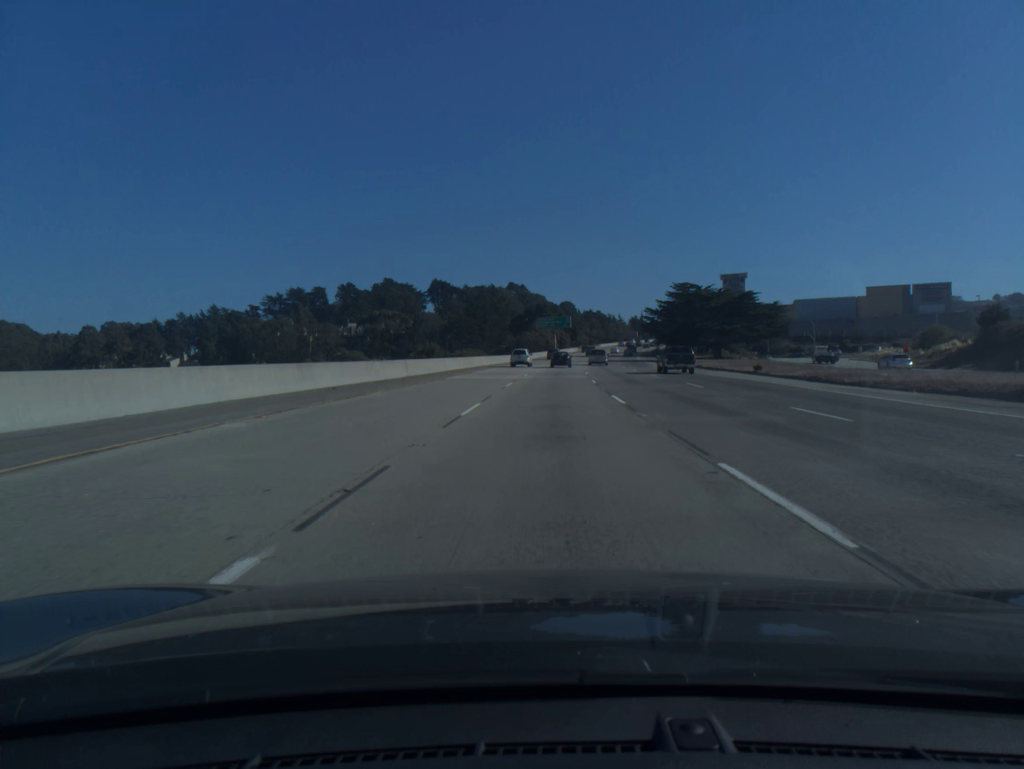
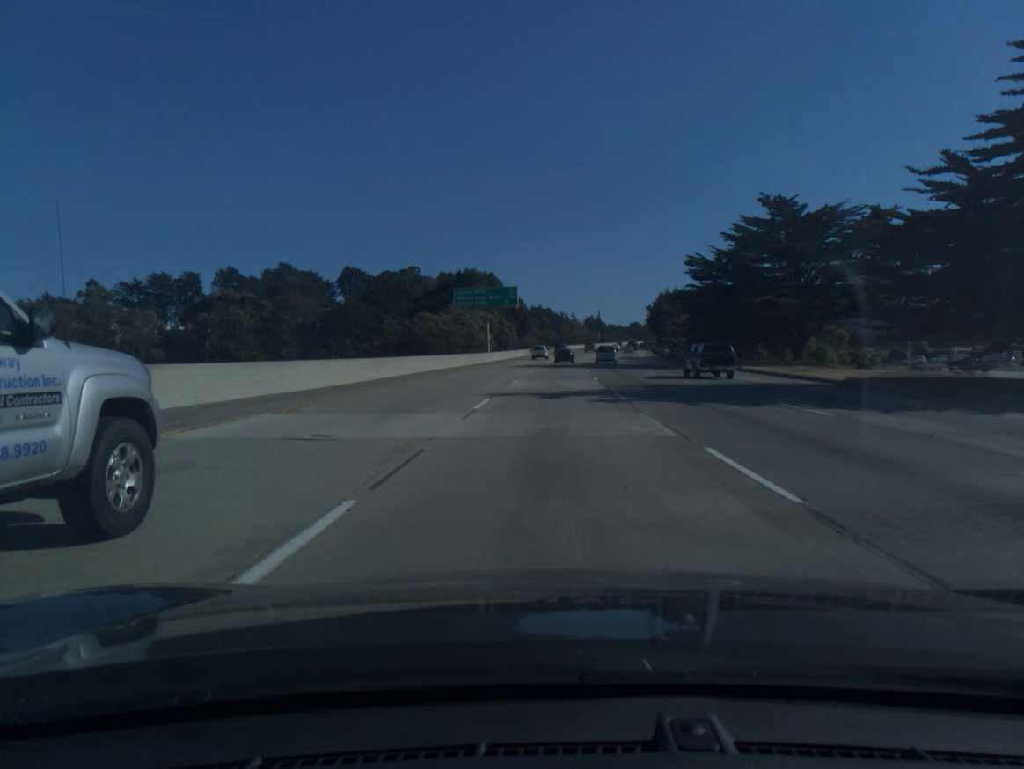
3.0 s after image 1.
(+2.8, +86.4) m; +4°
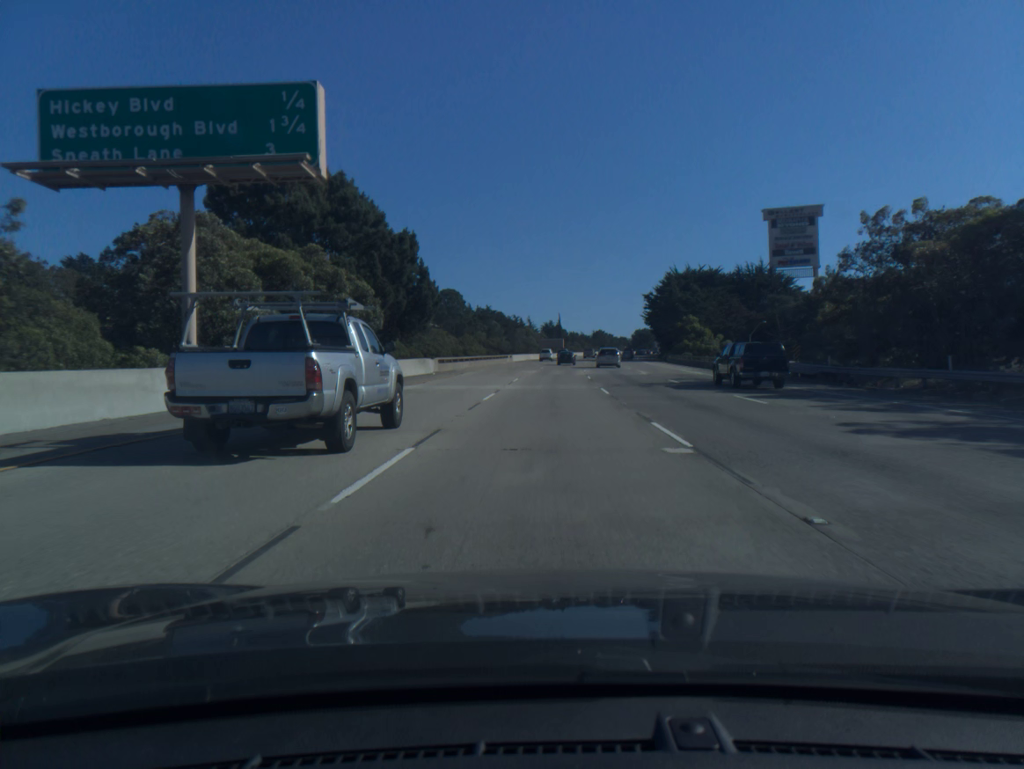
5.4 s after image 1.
(+2.1, +69.1) m; +3°
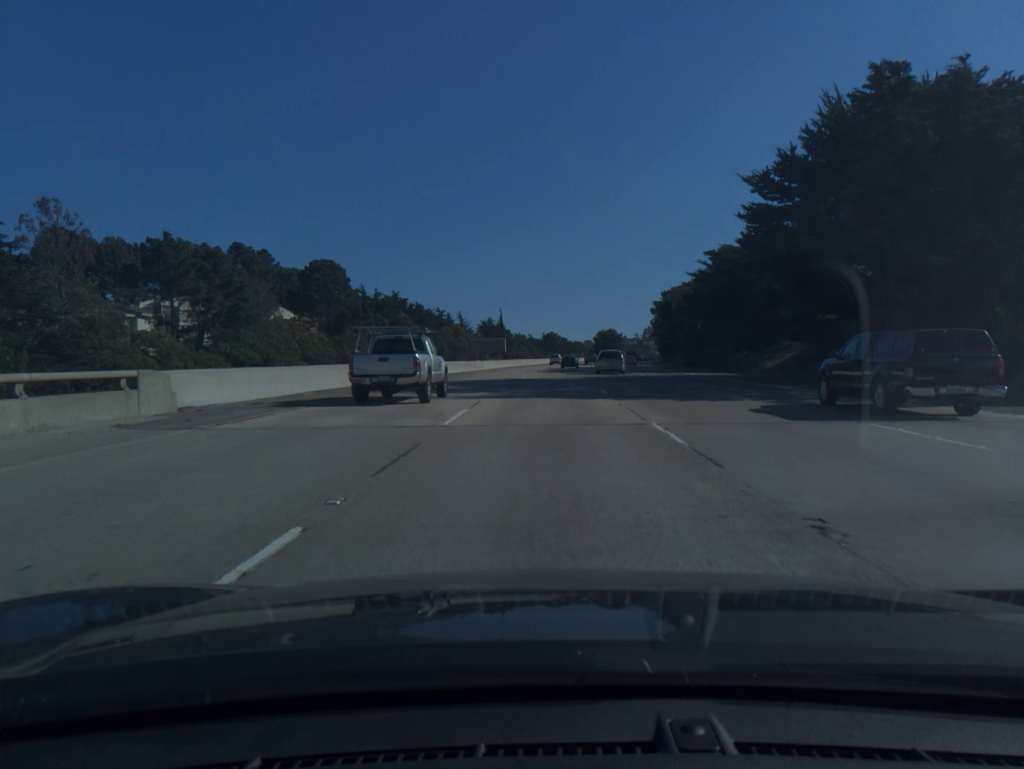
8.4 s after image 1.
(+3.1, +86.4) m; +4°
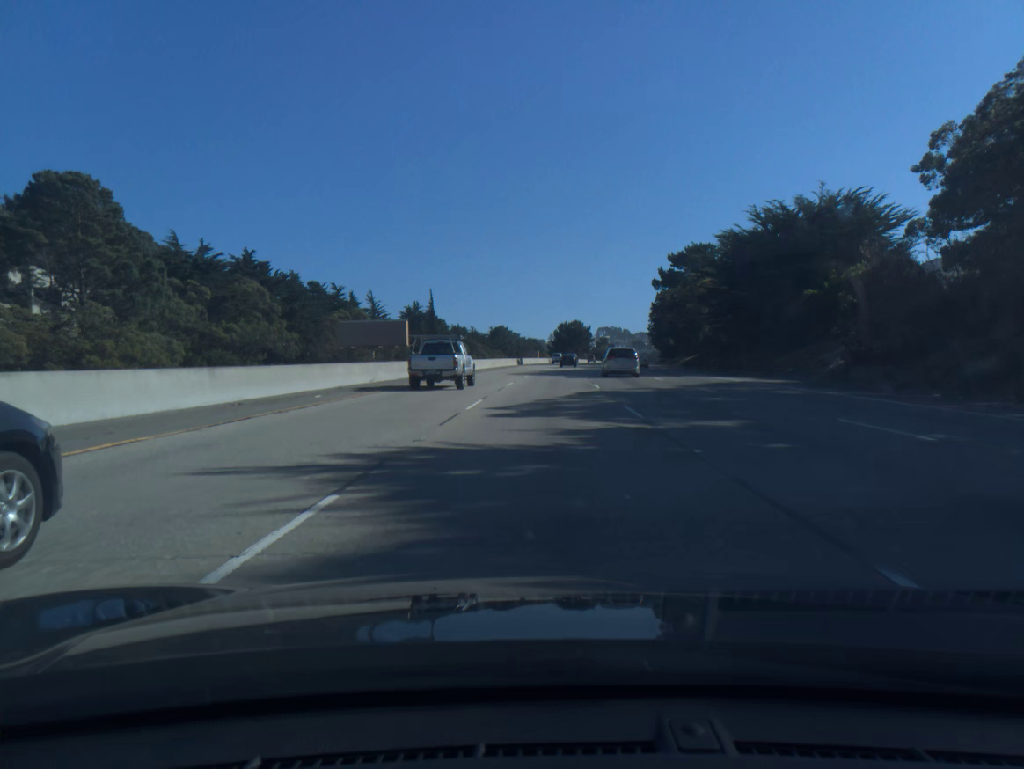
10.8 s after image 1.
(+2.0, +69.4) m; +3°
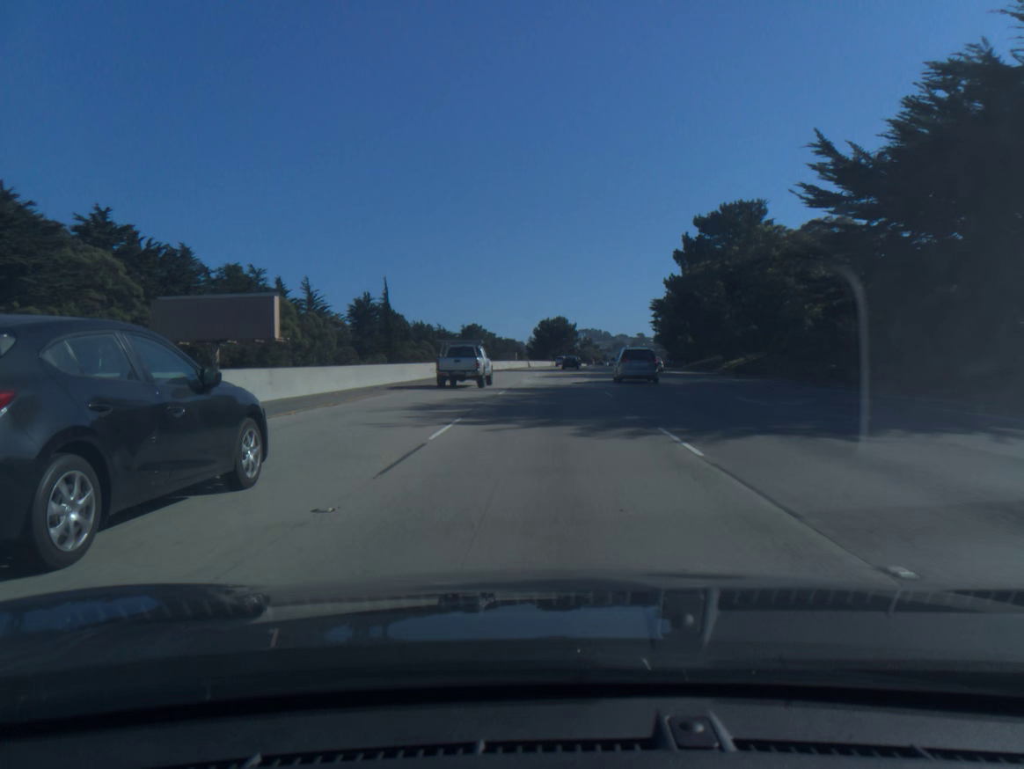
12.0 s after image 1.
(+0.4, +34.9) m; +2°
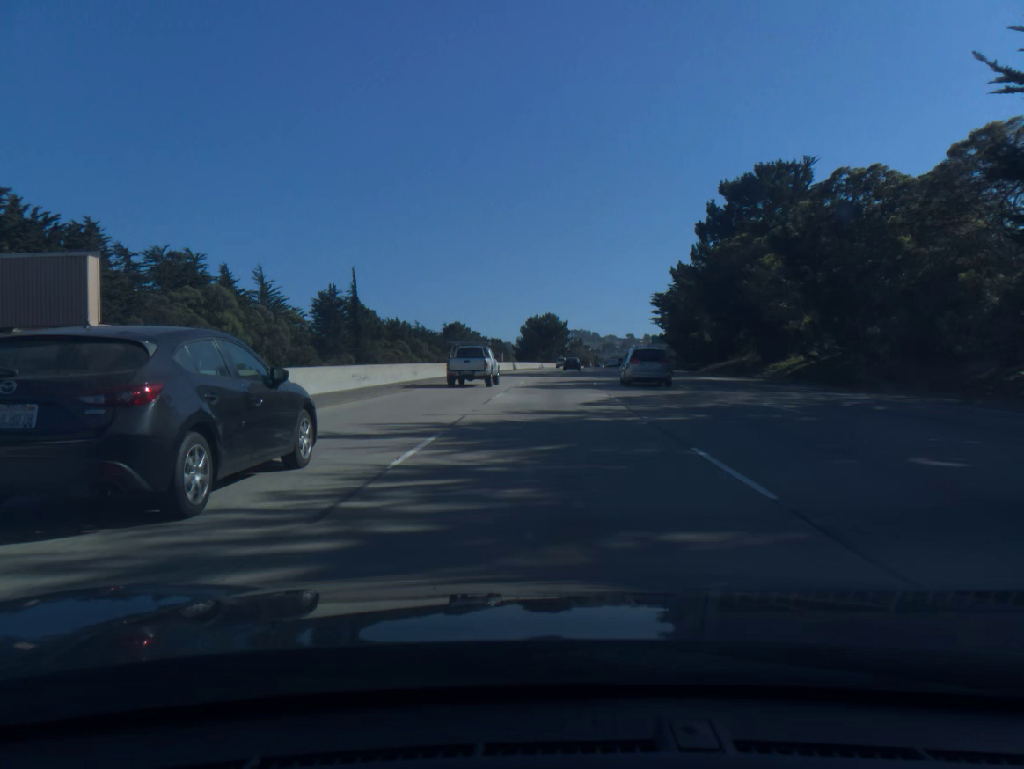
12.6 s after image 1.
(+0.1, +17.5) m; +1°
